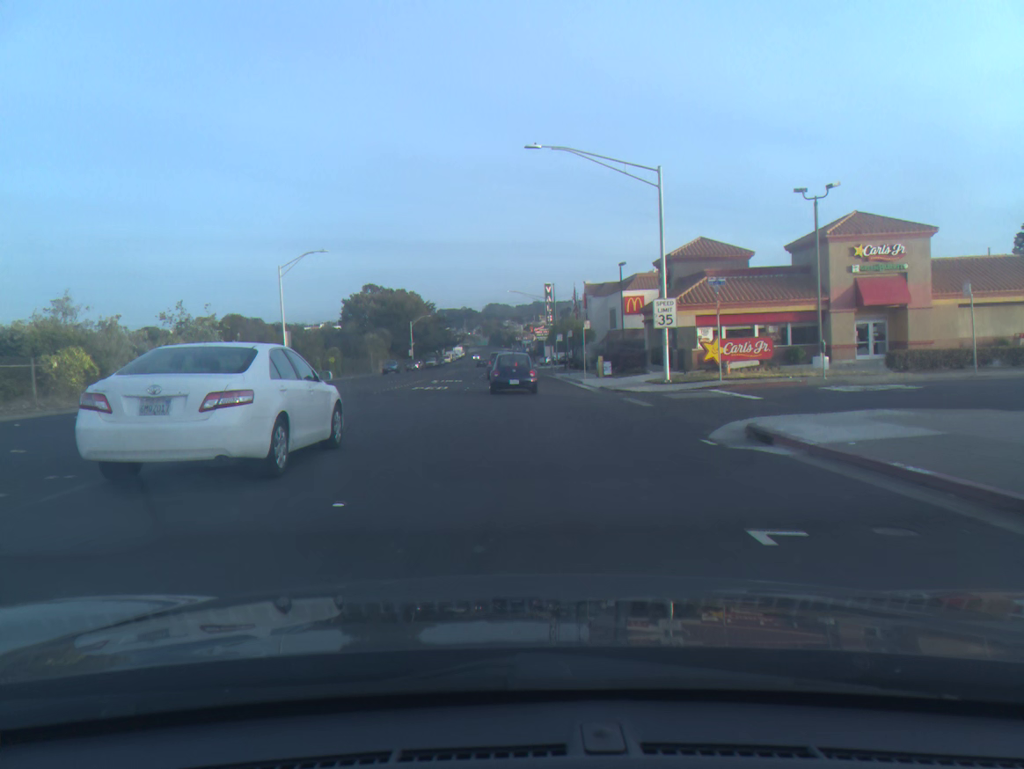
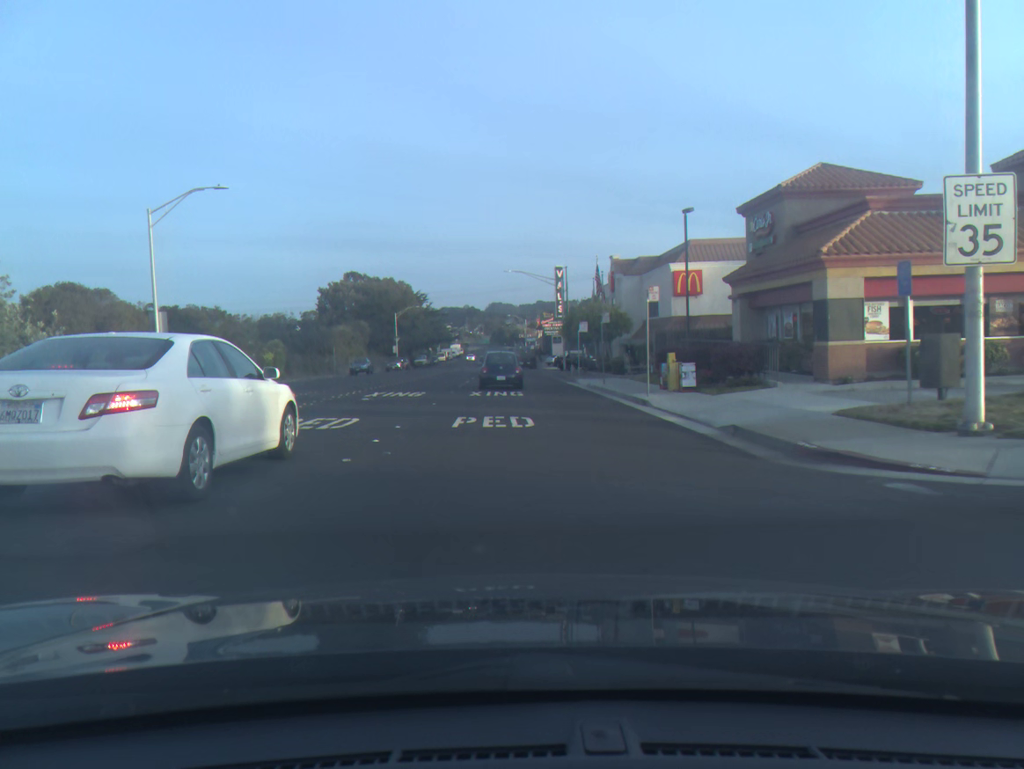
(-0.2, +20.5) m; 0°
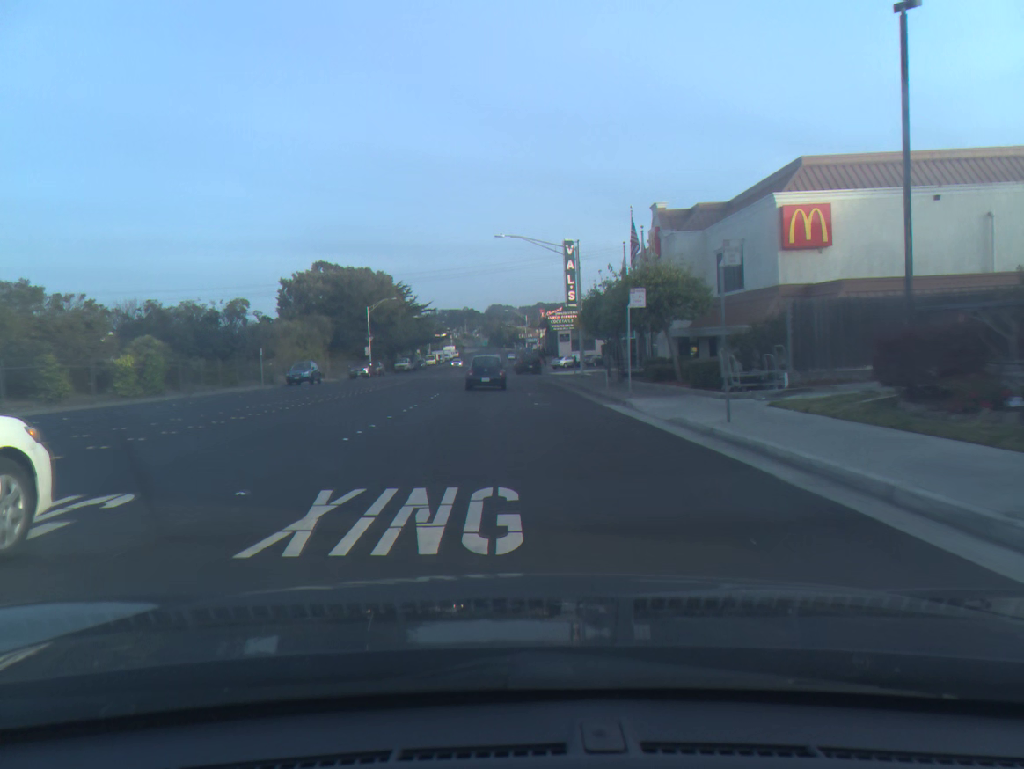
(0.0, +20.8) m; 0°
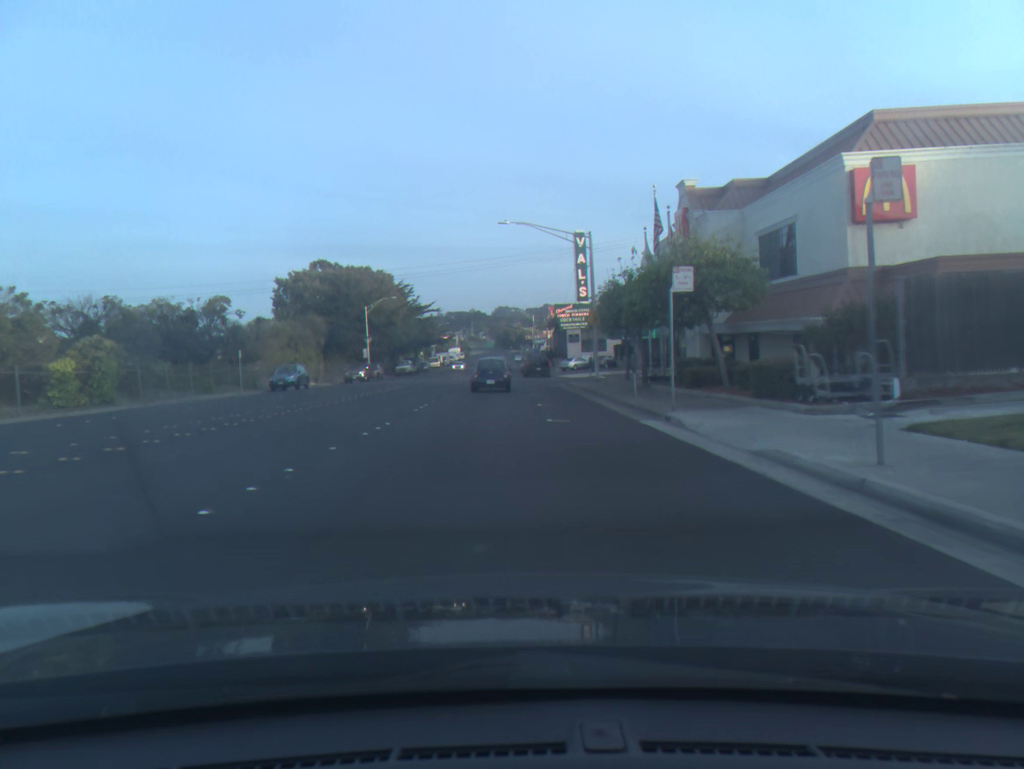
(0.0, +5.5) m; -1°
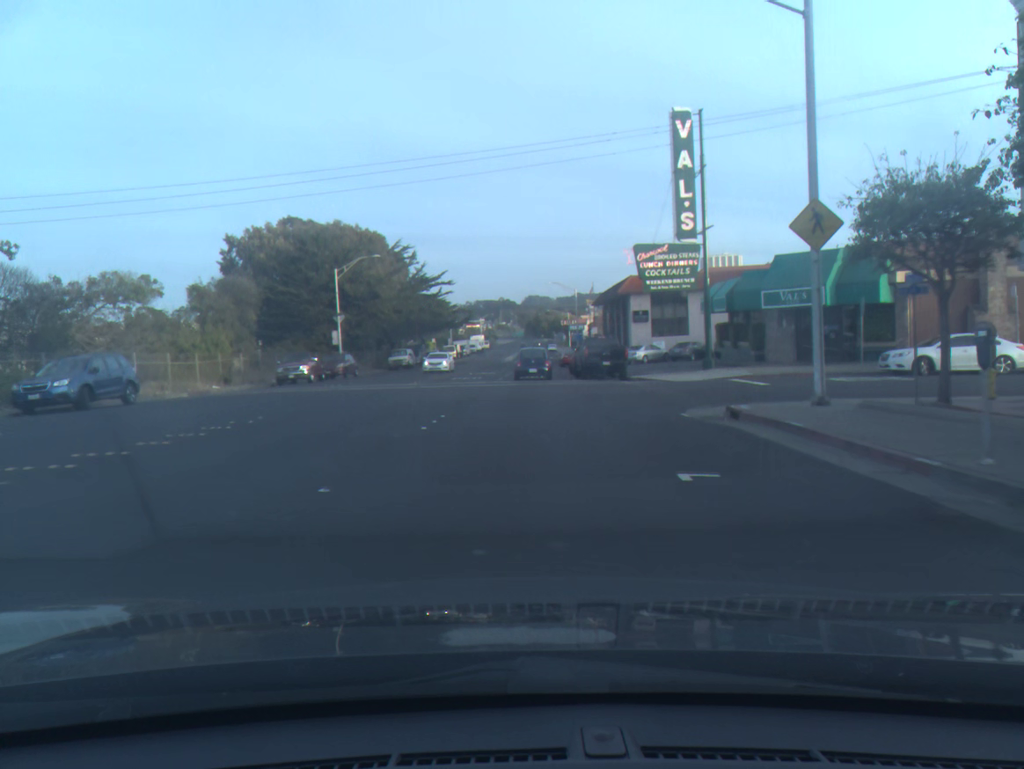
(-0.8, +28.9) m; -2°
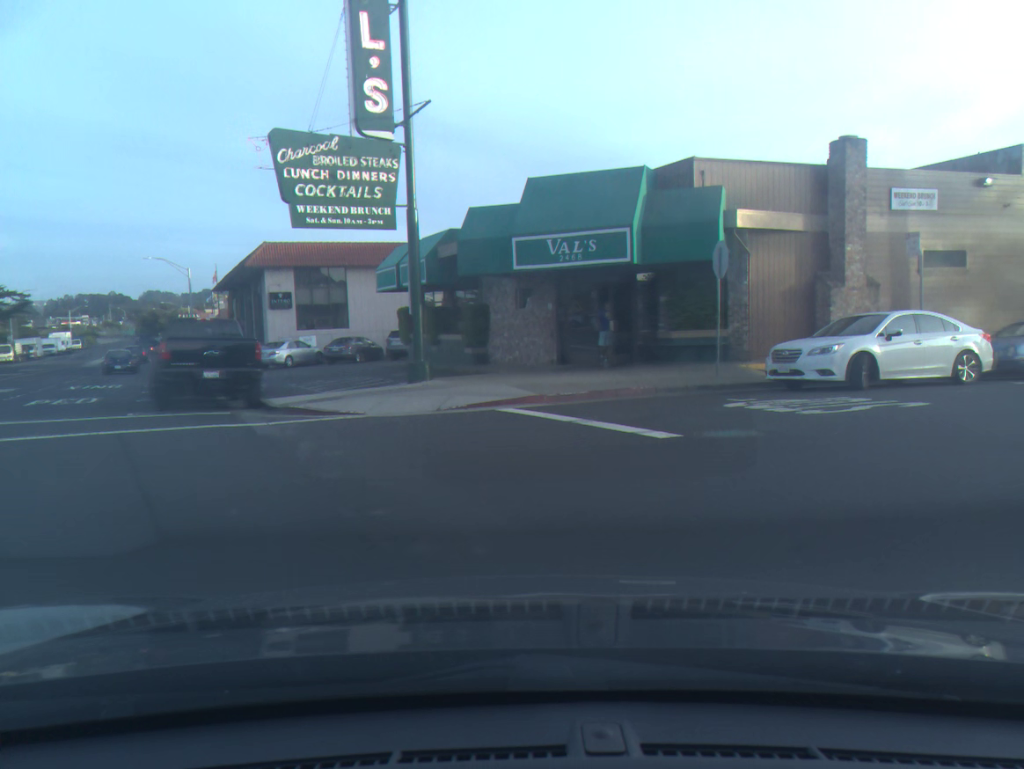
(+2.3, +17.9) m; +34°
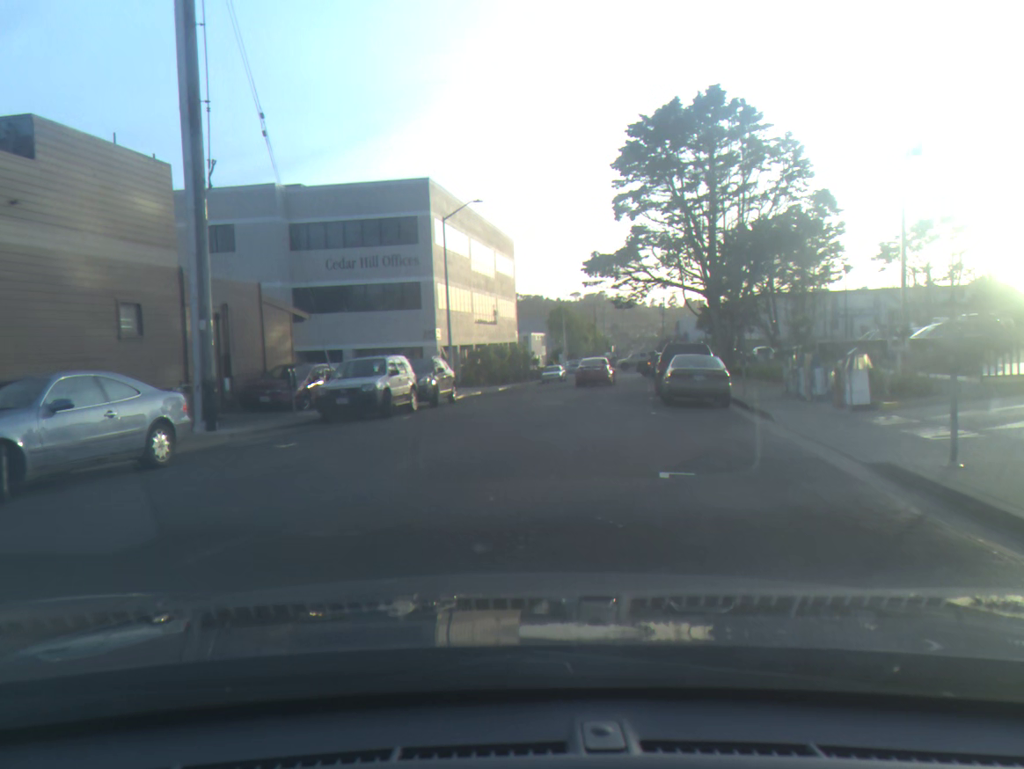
(+5.4, +8.7) m; +51°
